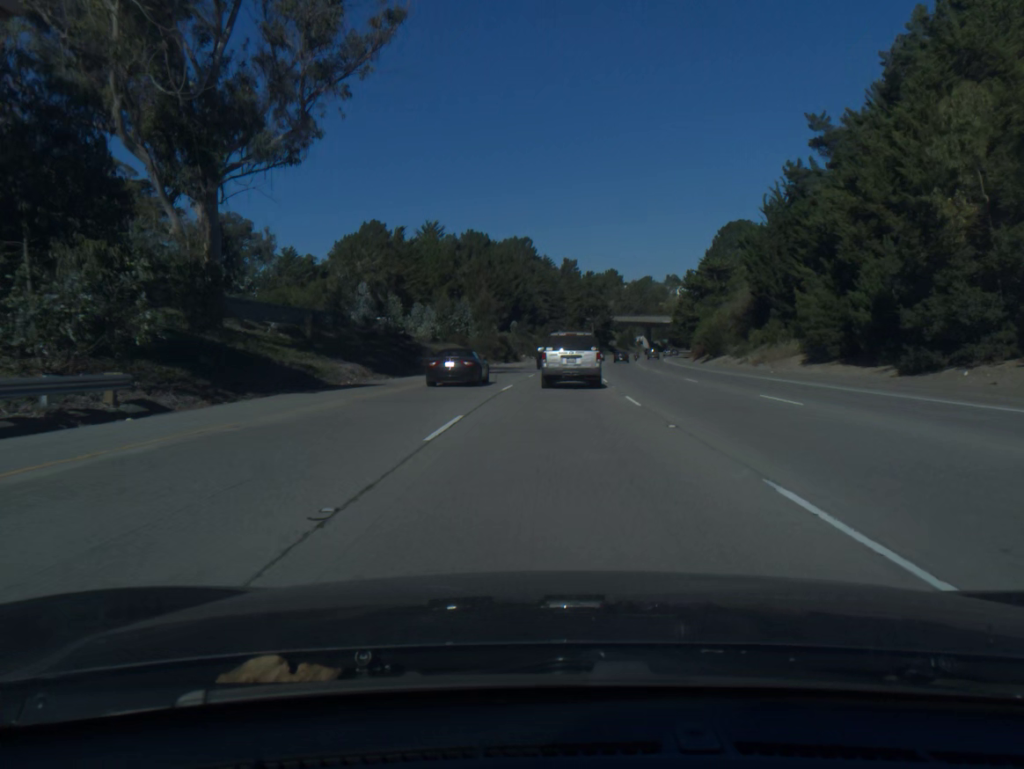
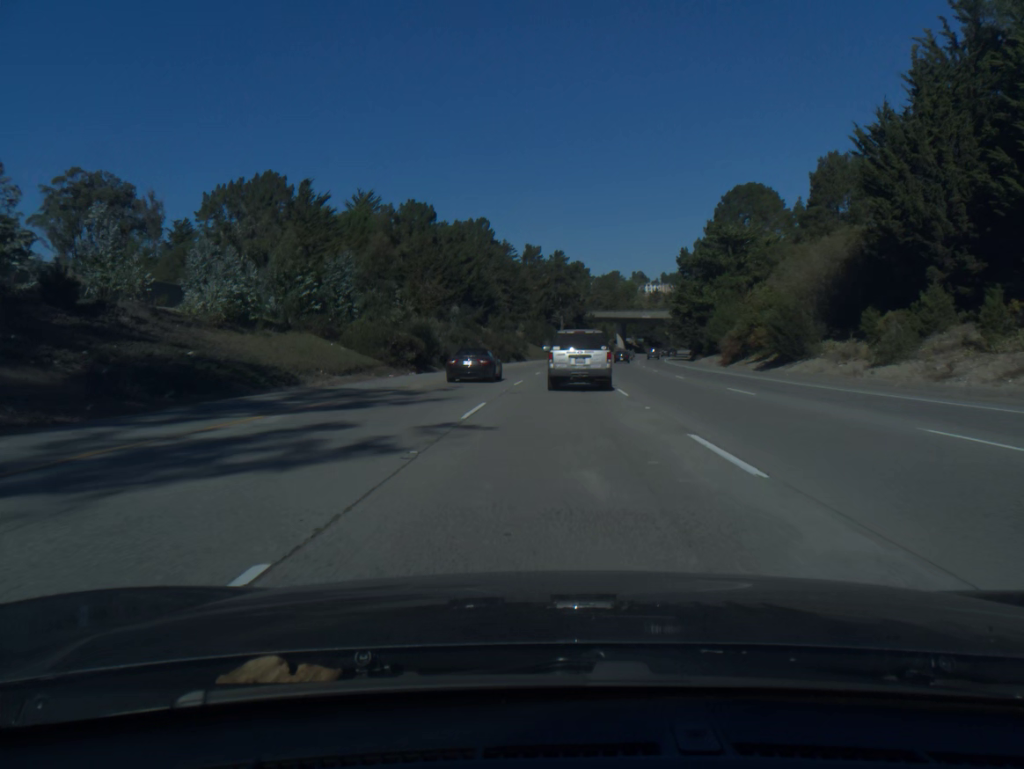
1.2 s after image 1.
(+0.9, +39.6) m; +3°
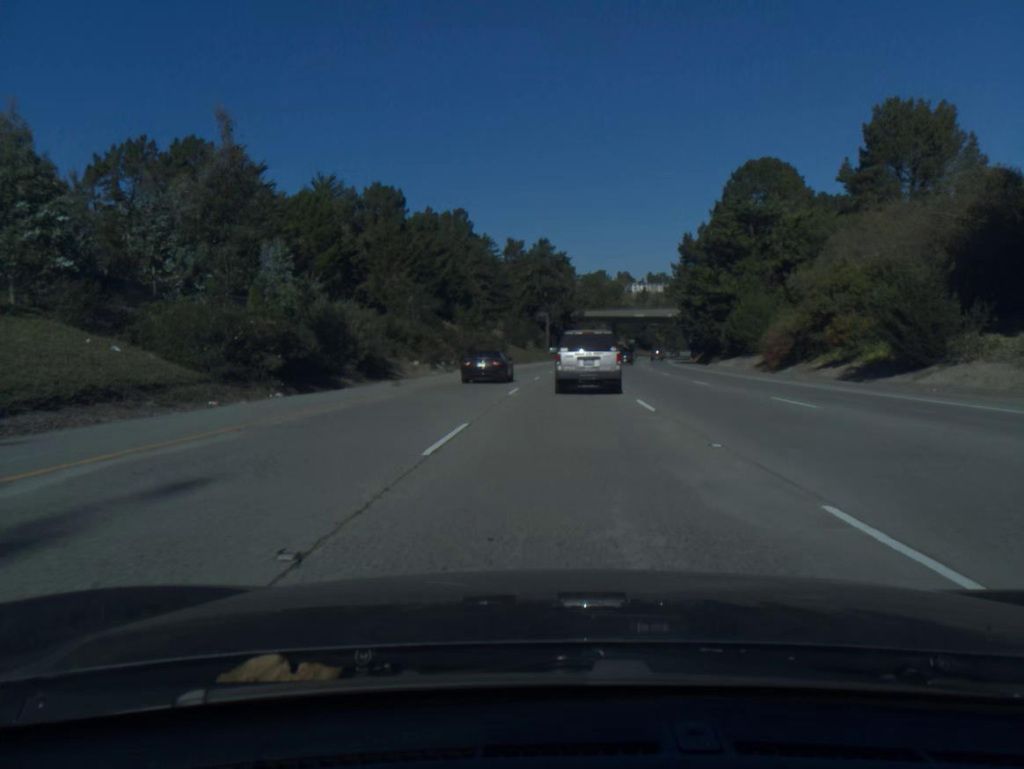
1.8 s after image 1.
(+0.2, +19.8) m; +1°
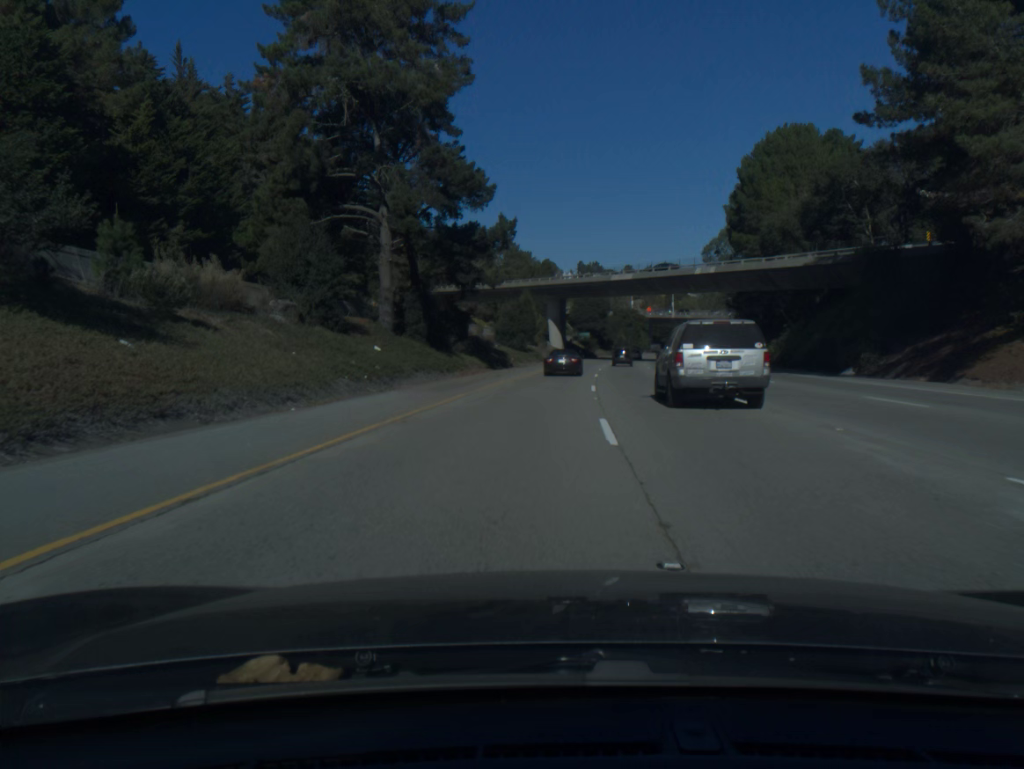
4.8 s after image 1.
(+4.7, +101.1) m; +6°
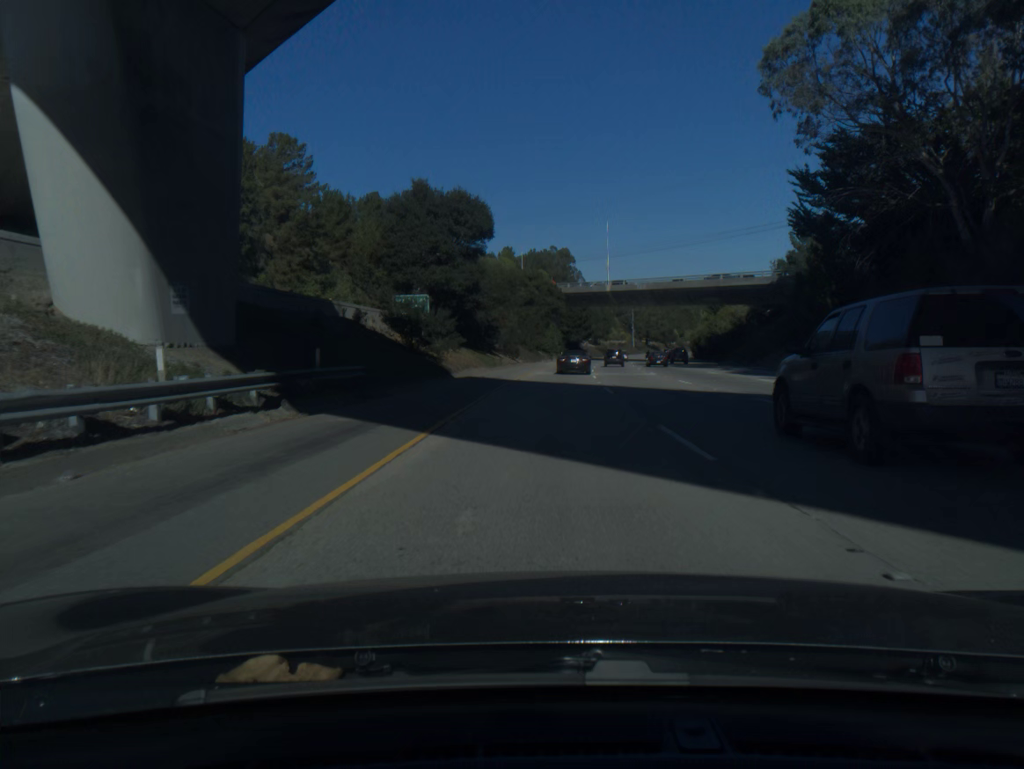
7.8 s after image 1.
(+8.4, +103.2) m; +9°
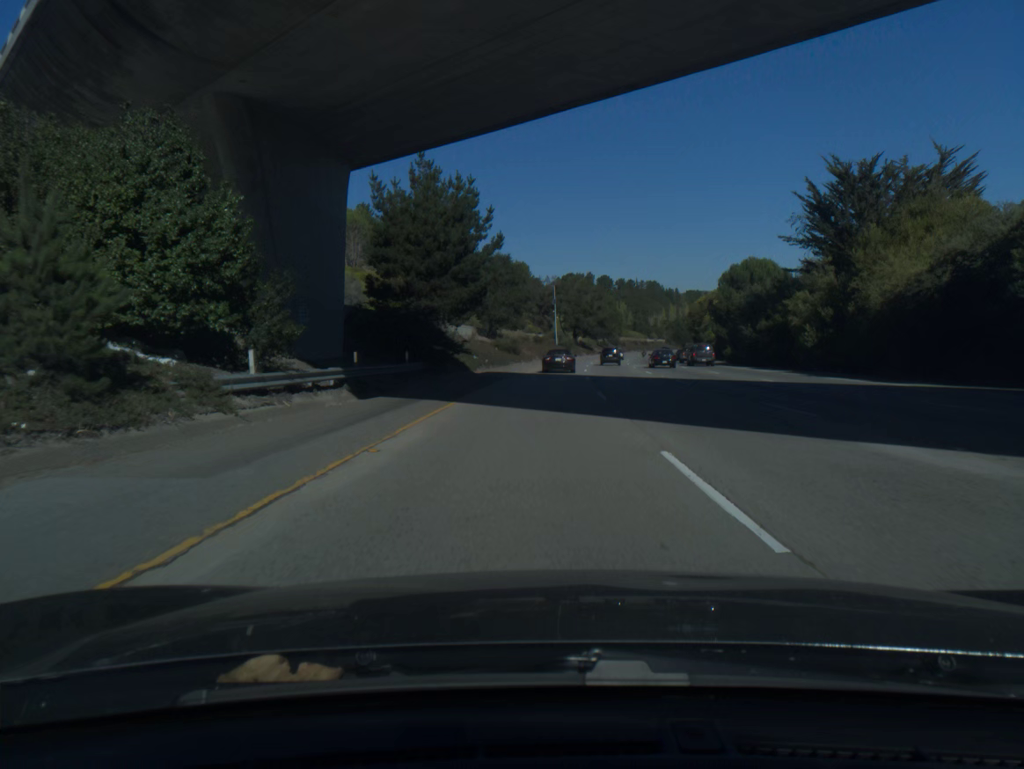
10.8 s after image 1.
(+7.2, +105.7) m; +8°
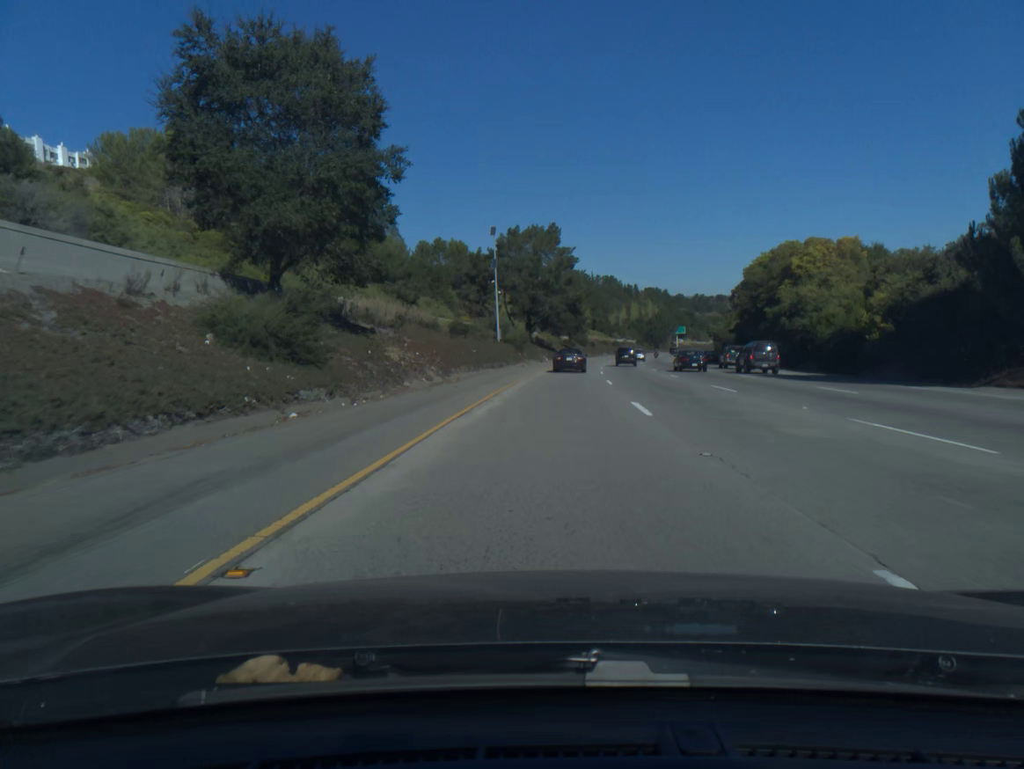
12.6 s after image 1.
(+1.9, +63.6) m; +4°
